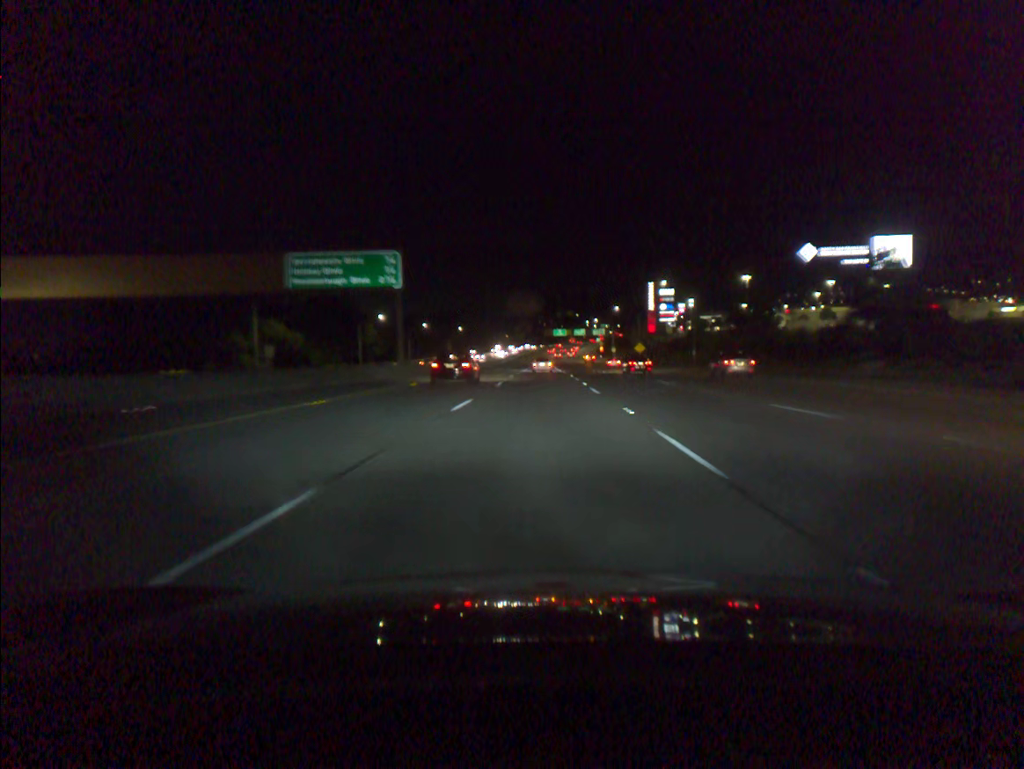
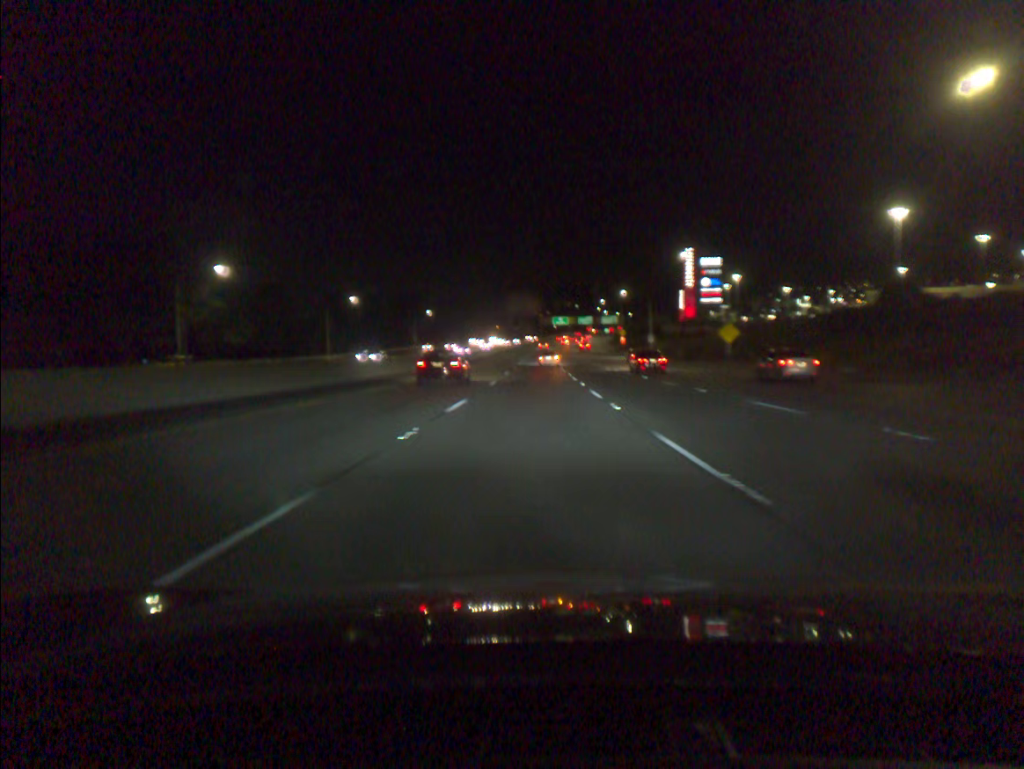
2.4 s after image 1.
(+0.1, +73.5) m; 0°
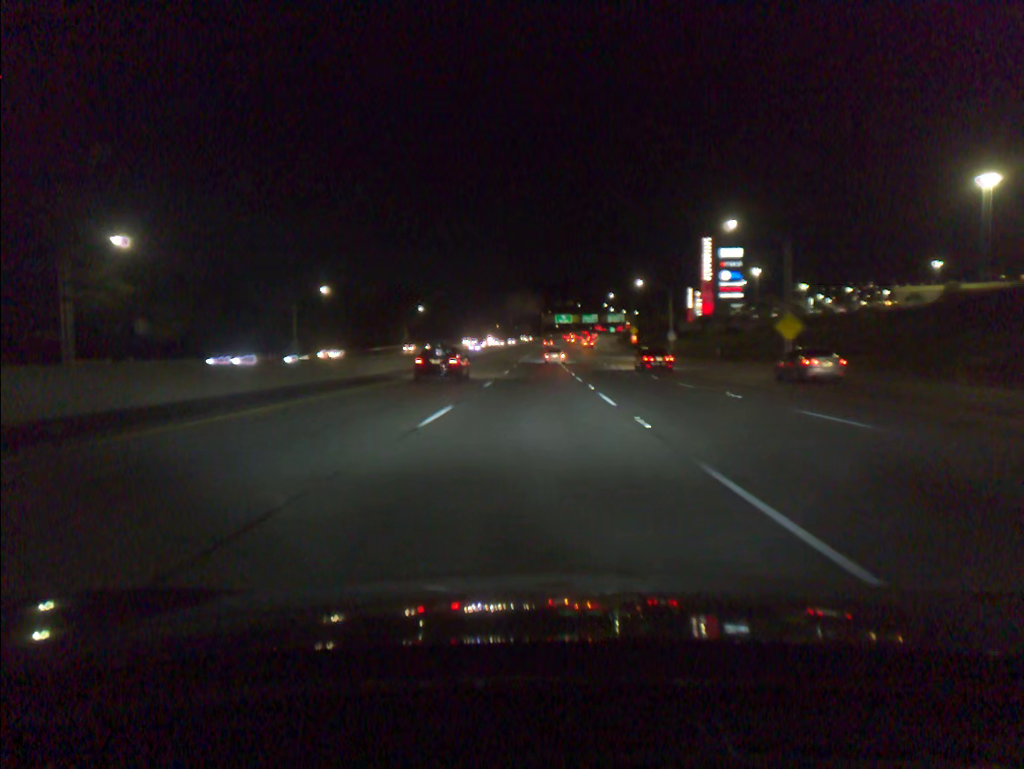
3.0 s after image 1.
(0.0, +18.4) m; 0°
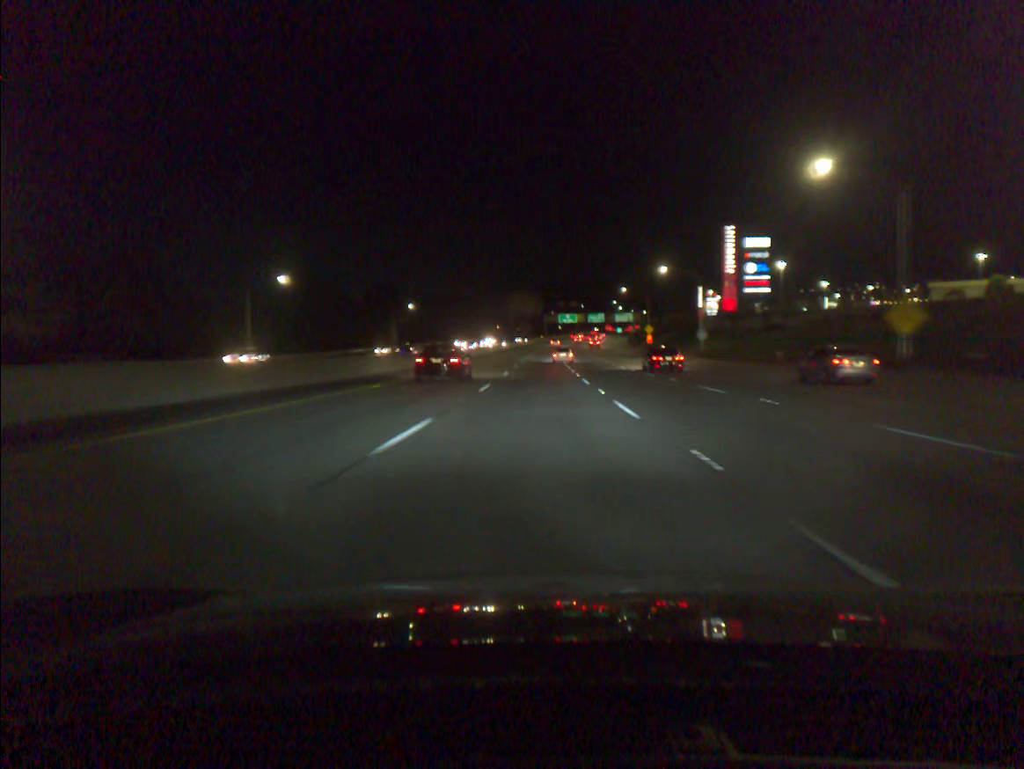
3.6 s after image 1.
(0.0, +18.4) m; 0°
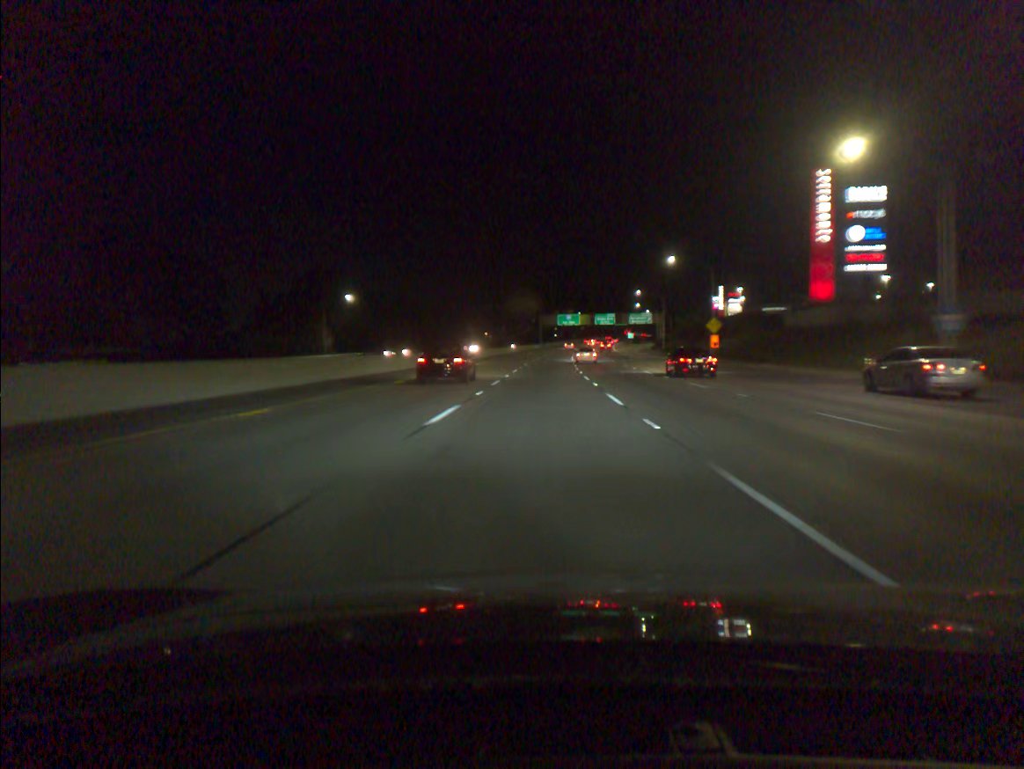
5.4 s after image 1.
(+0.1, +55.0) m; 0°
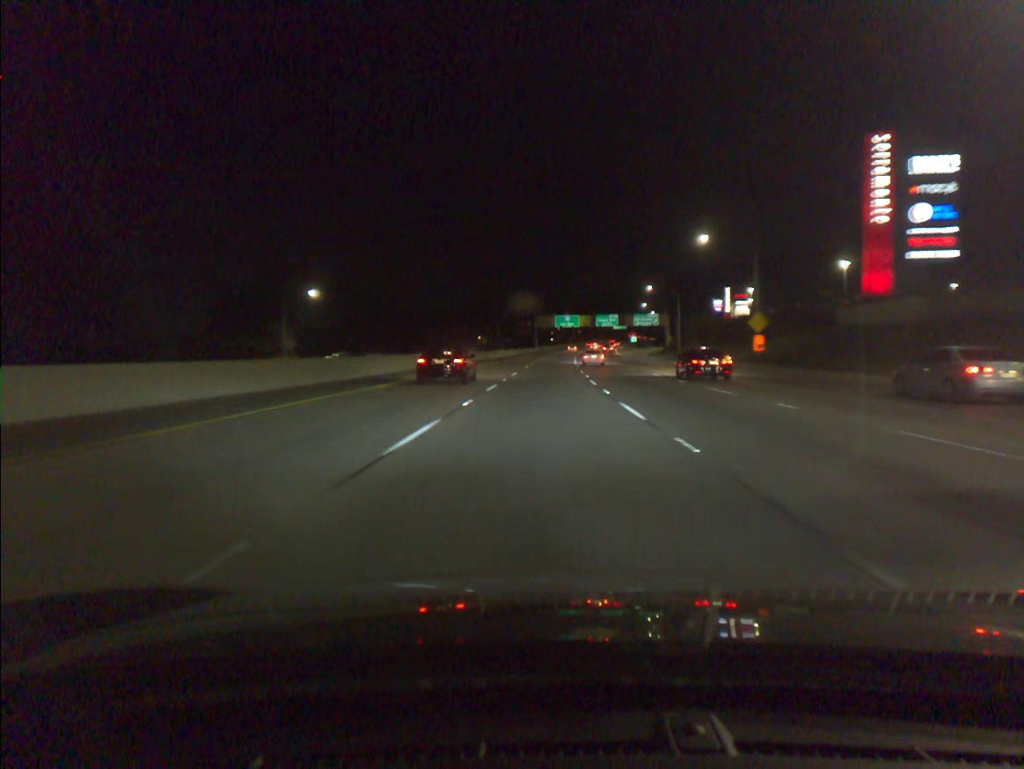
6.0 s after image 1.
(0.0, +18.3) m; 0°
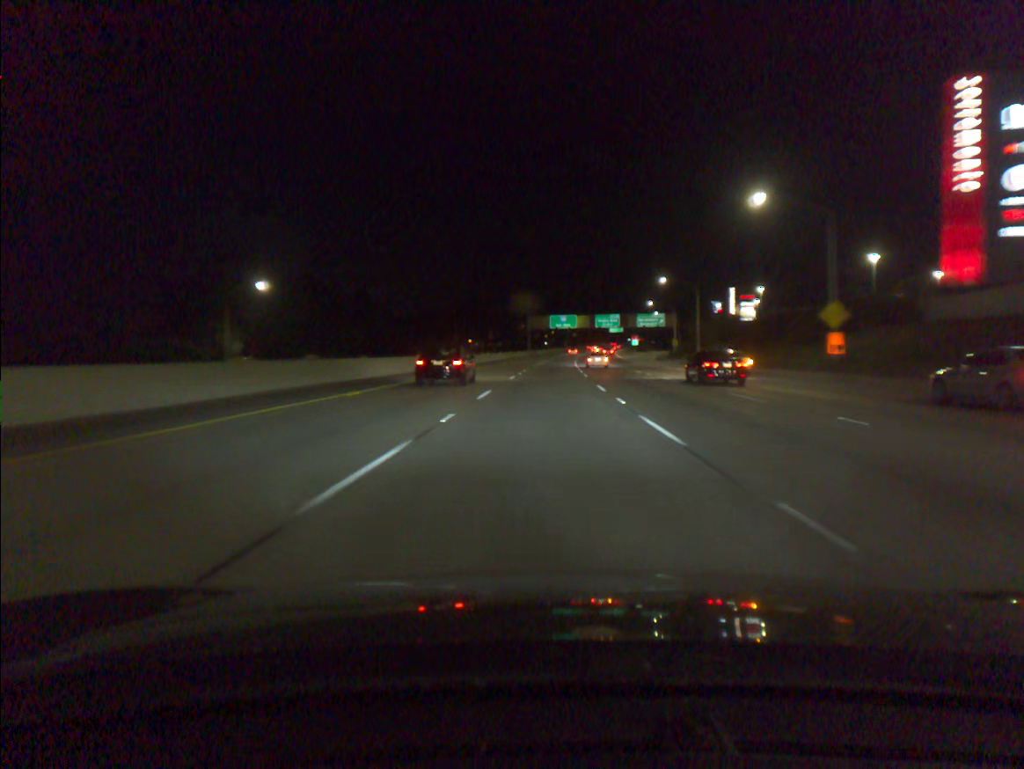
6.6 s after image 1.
(+0.1, +18.3) m; 0°
